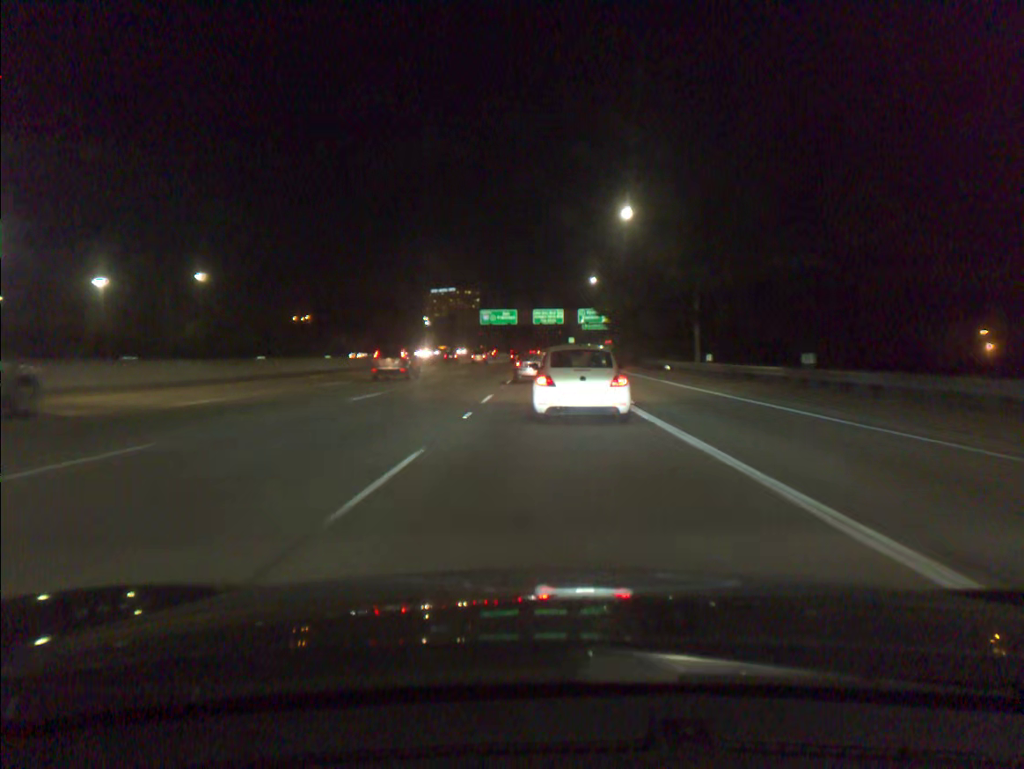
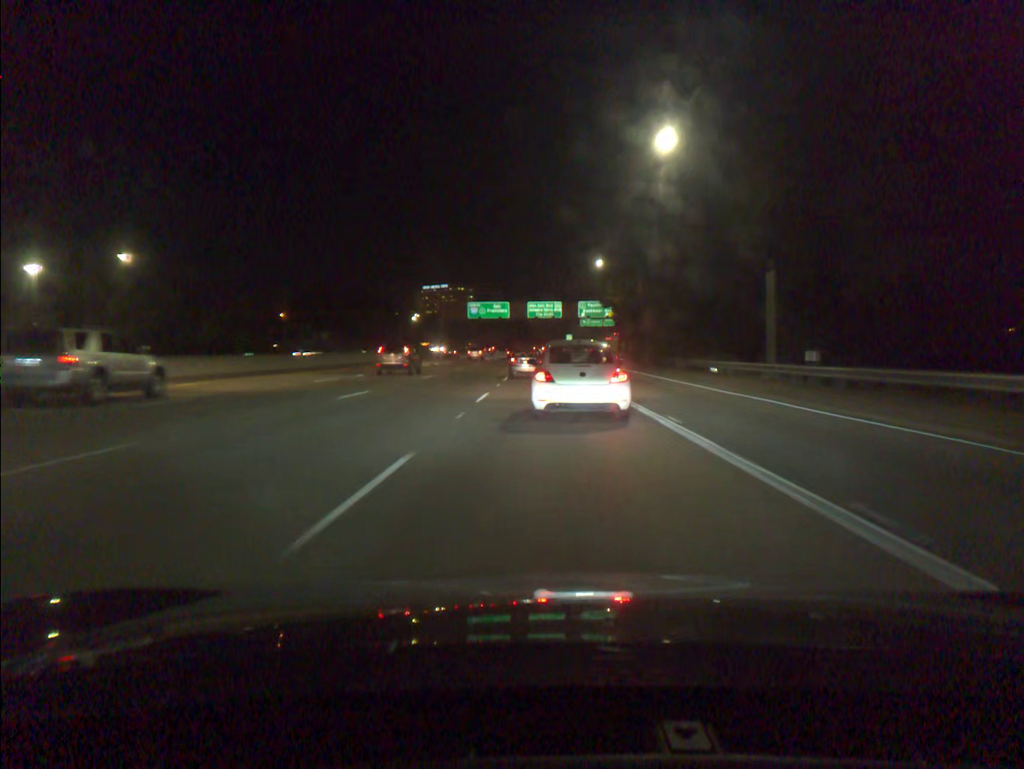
(0.0, +15.4) m; 0°
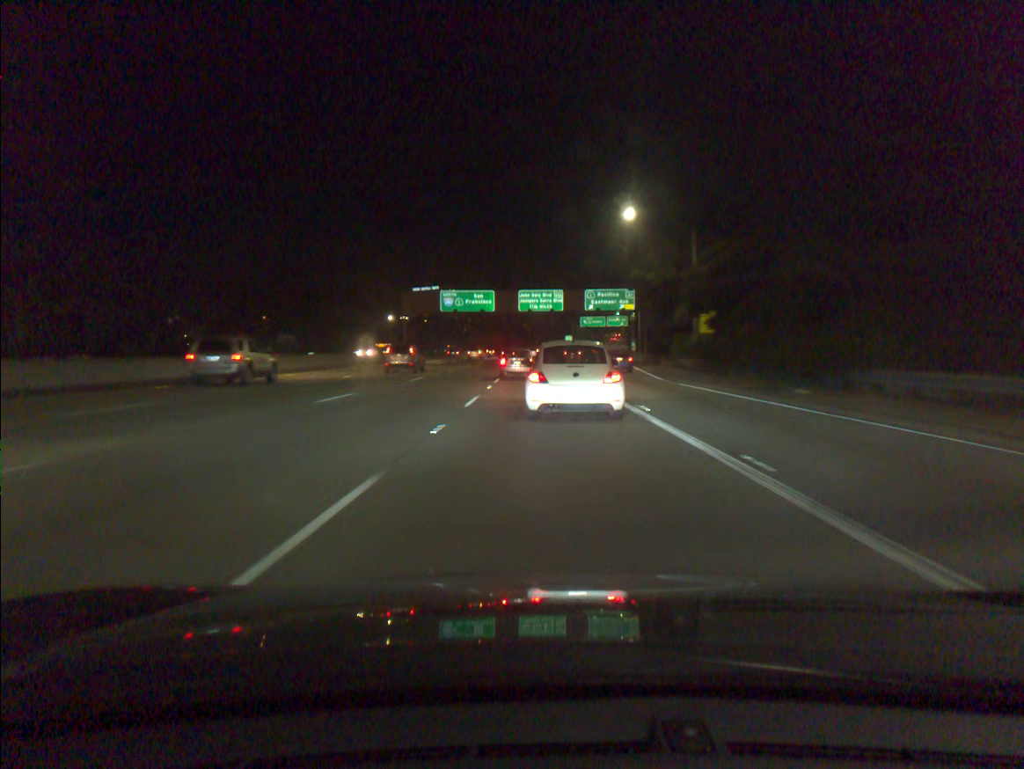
(+0.2, +30.7) m; 0°
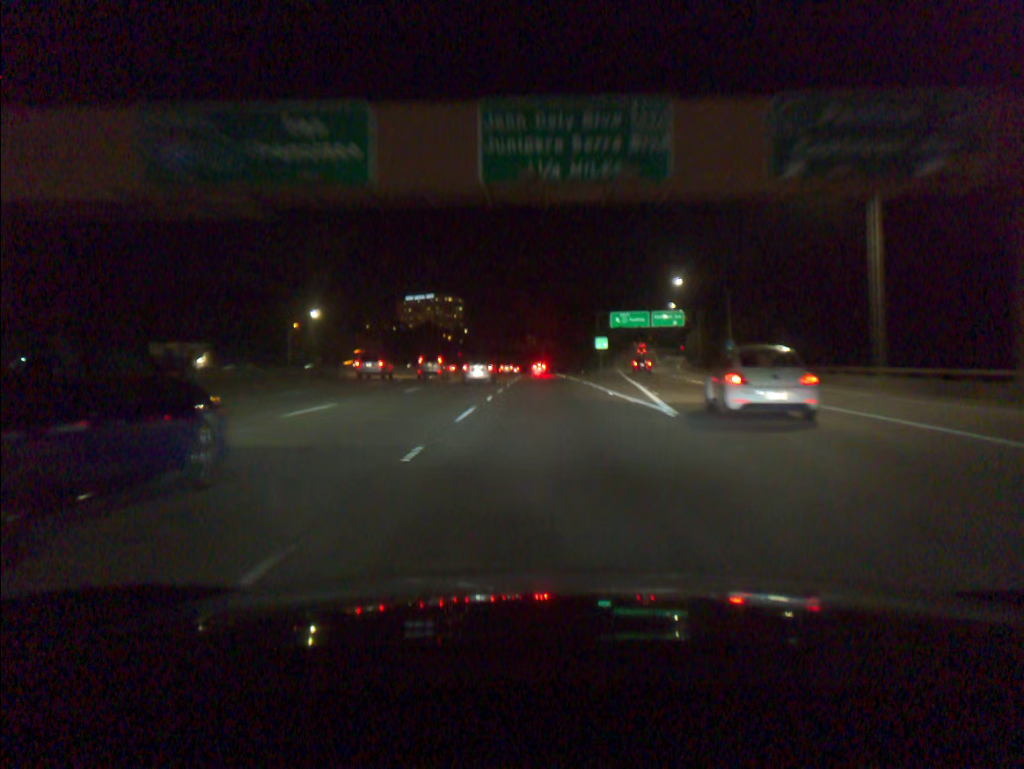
(-0.3, +76.1) m; 0°
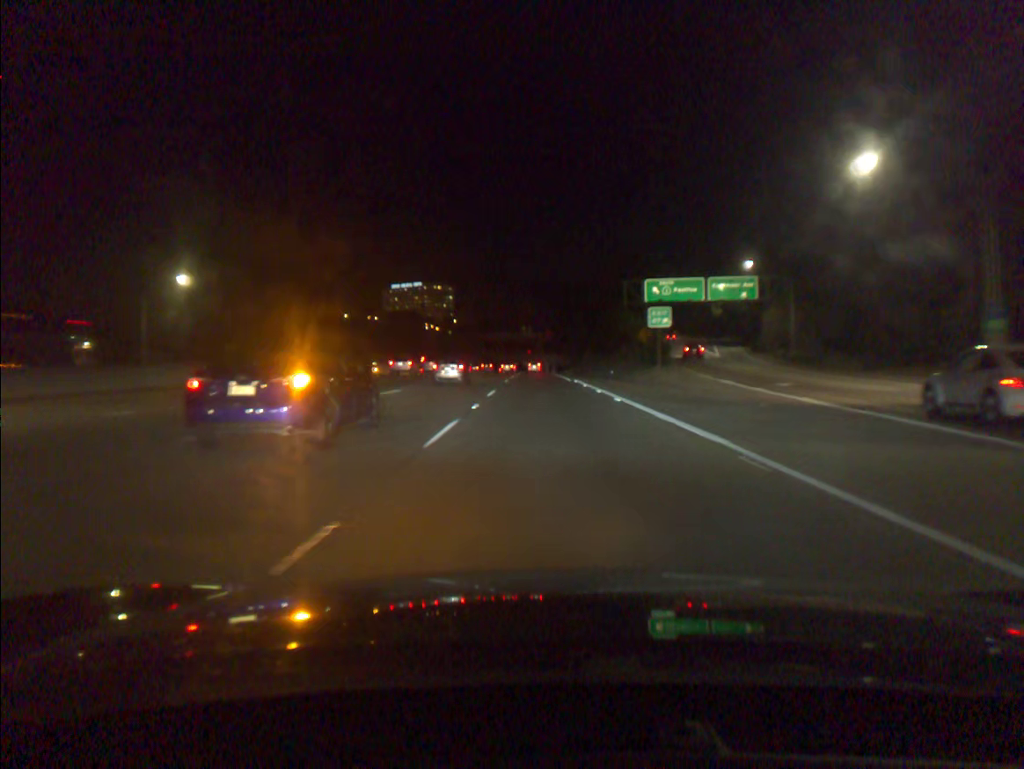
(+0.1, +48.0) m; 0°
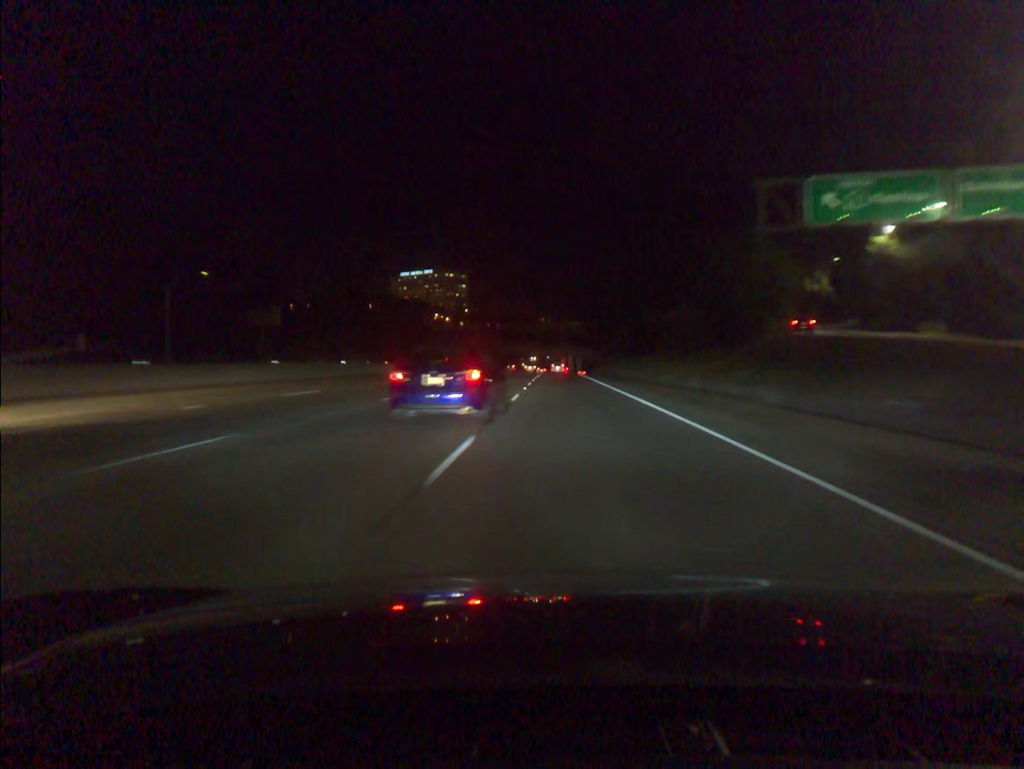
(-0.4, +49.9) m; -1°
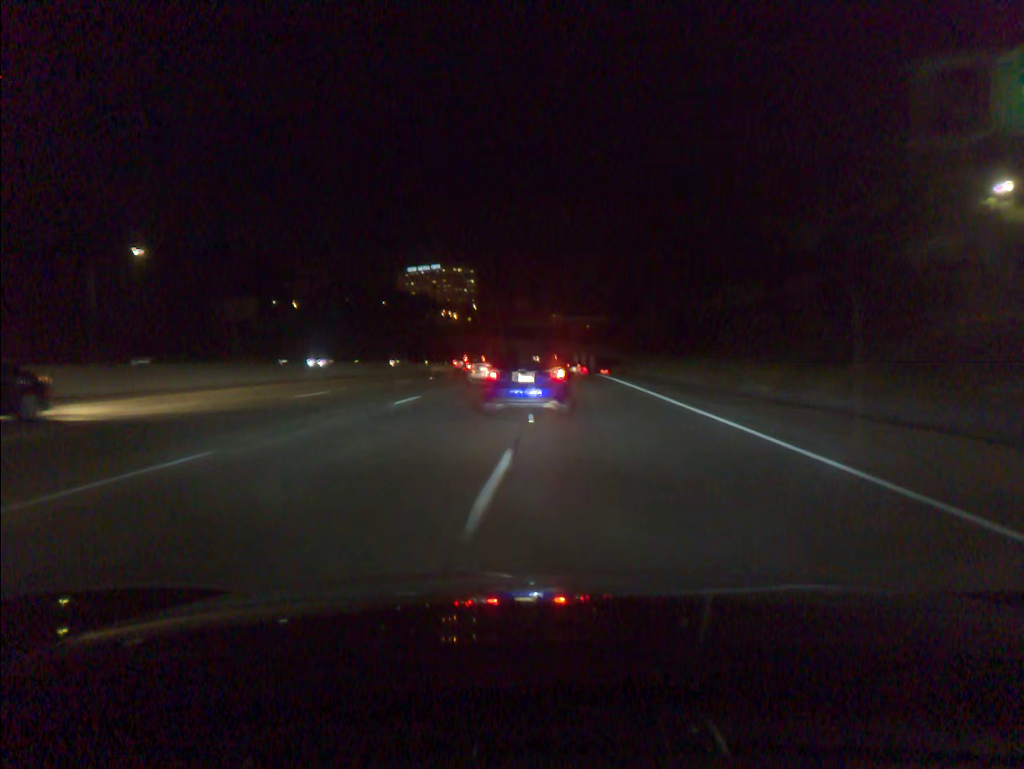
(-0.1, +16.6) m; -1°
